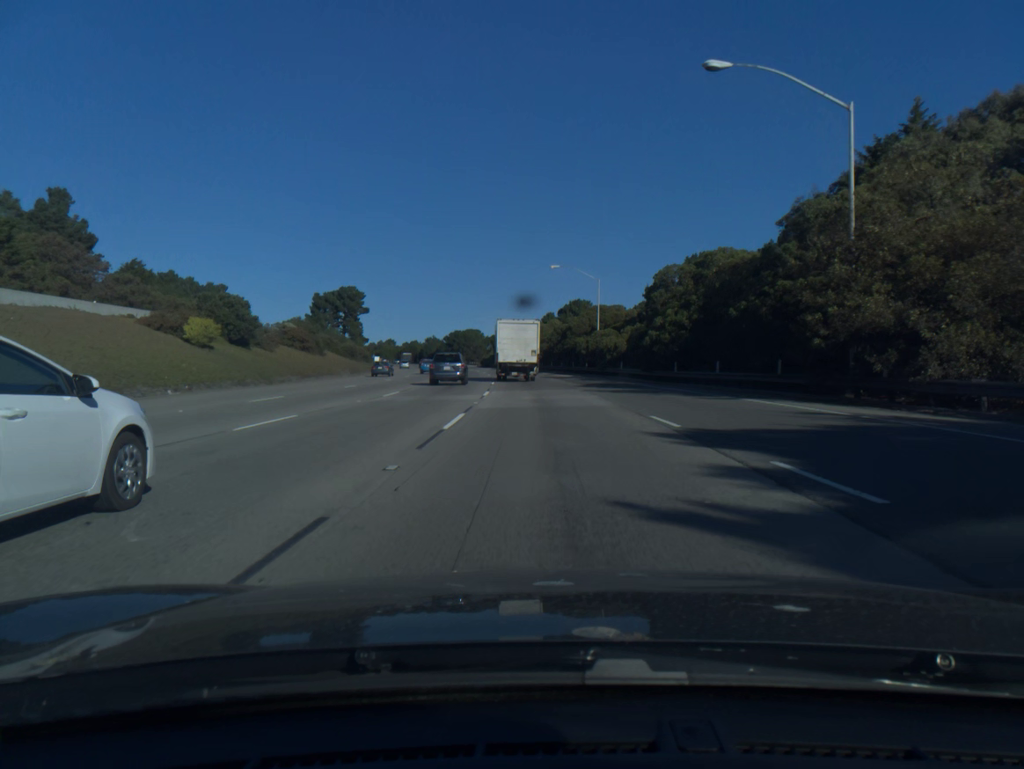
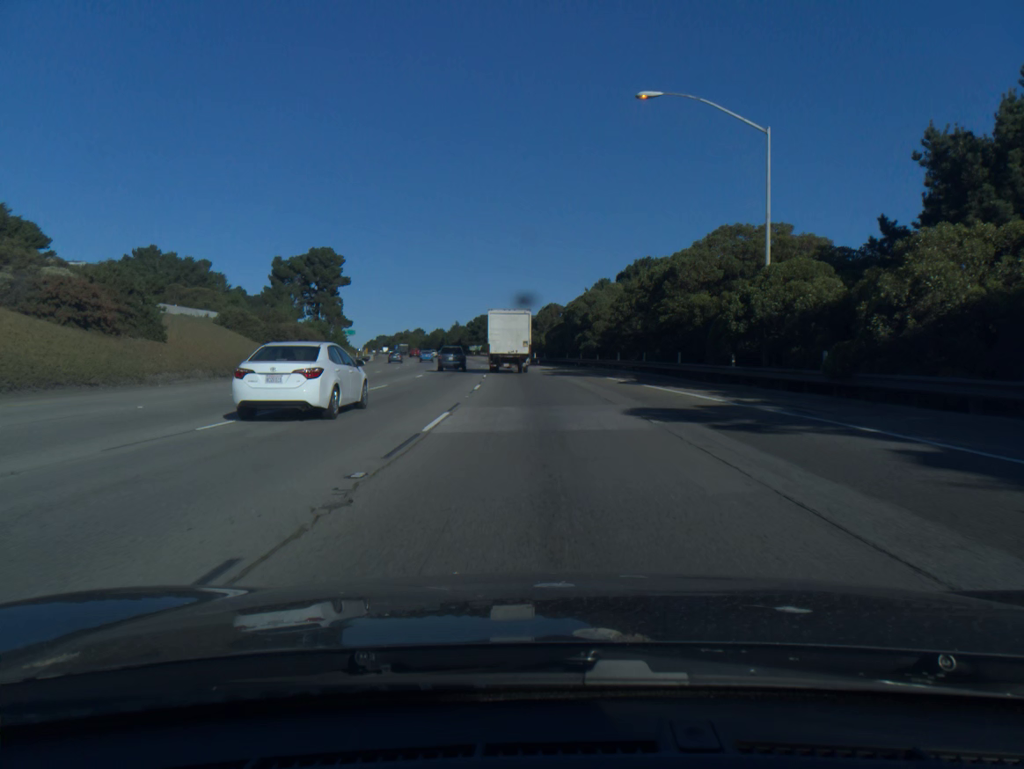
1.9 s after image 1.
(-0.9, +45.3) m; -3°
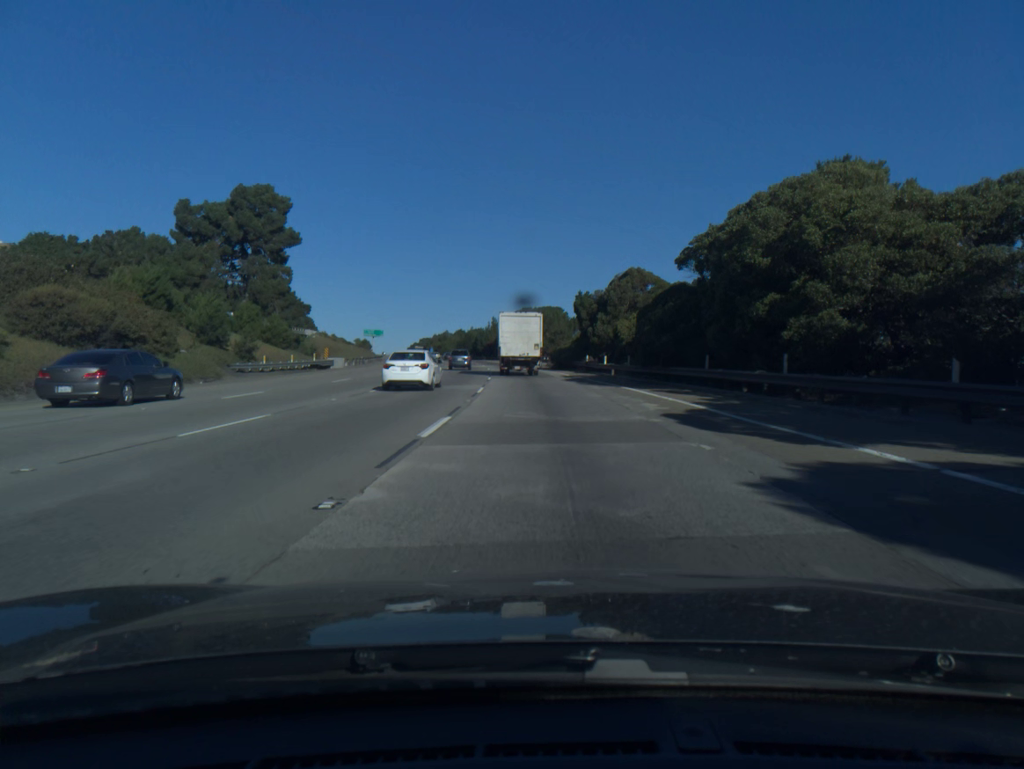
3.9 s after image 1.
(-1.5, +45.1) m; -4°
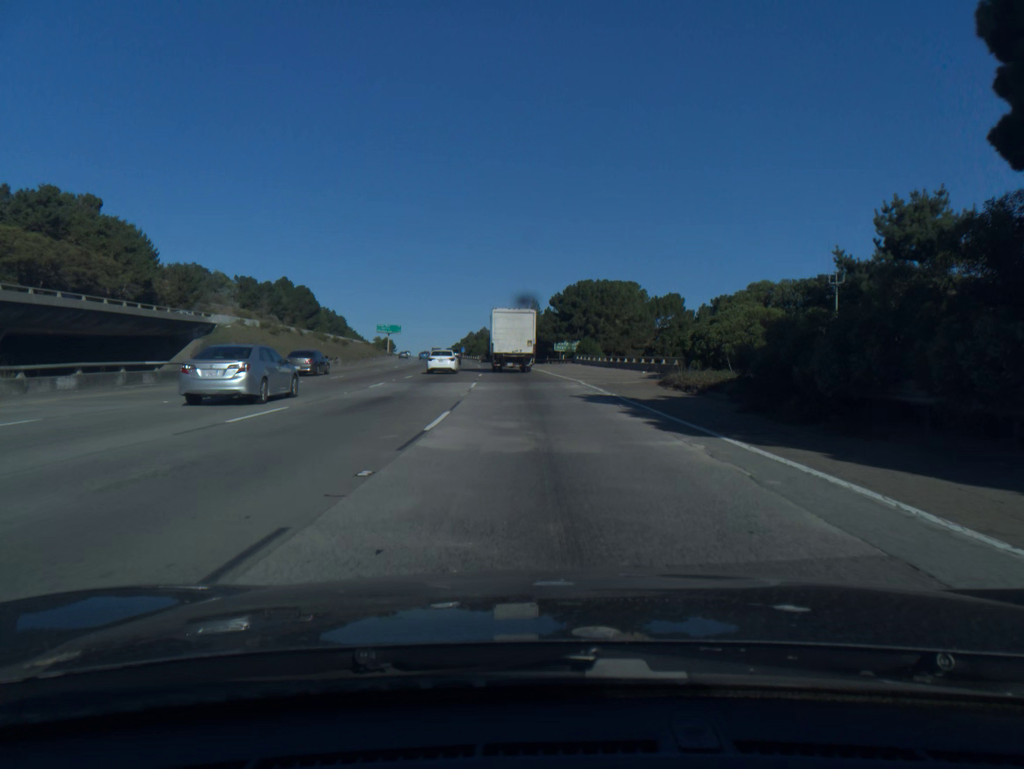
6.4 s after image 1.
(-1.8, +57.0) m; -4°
